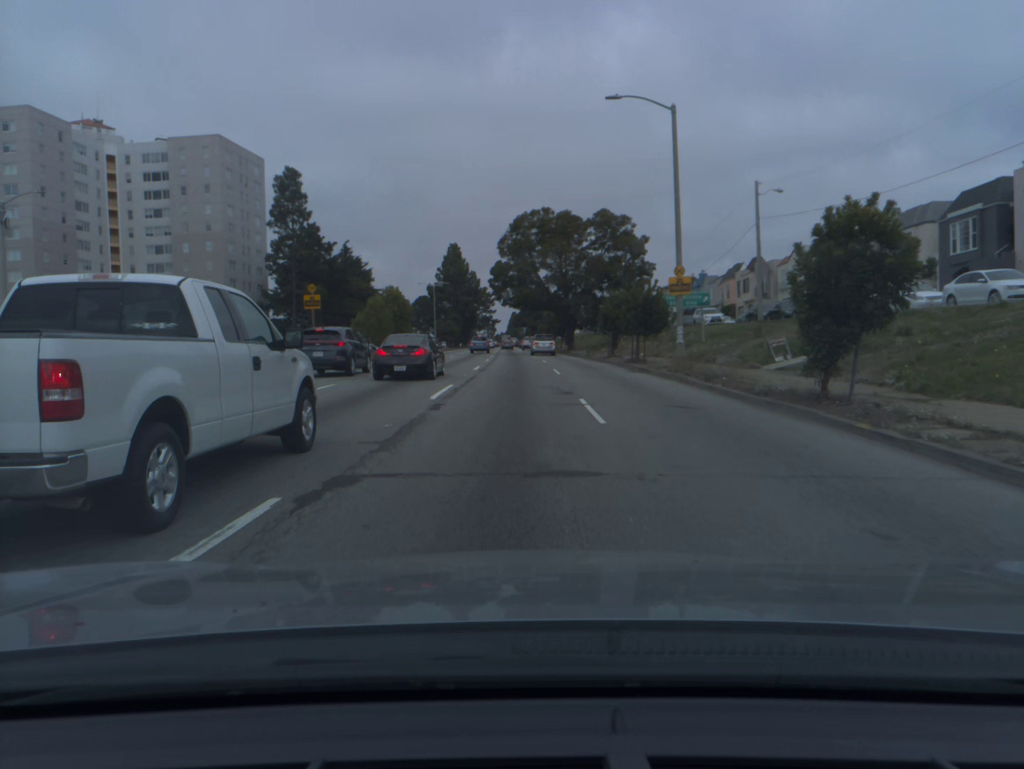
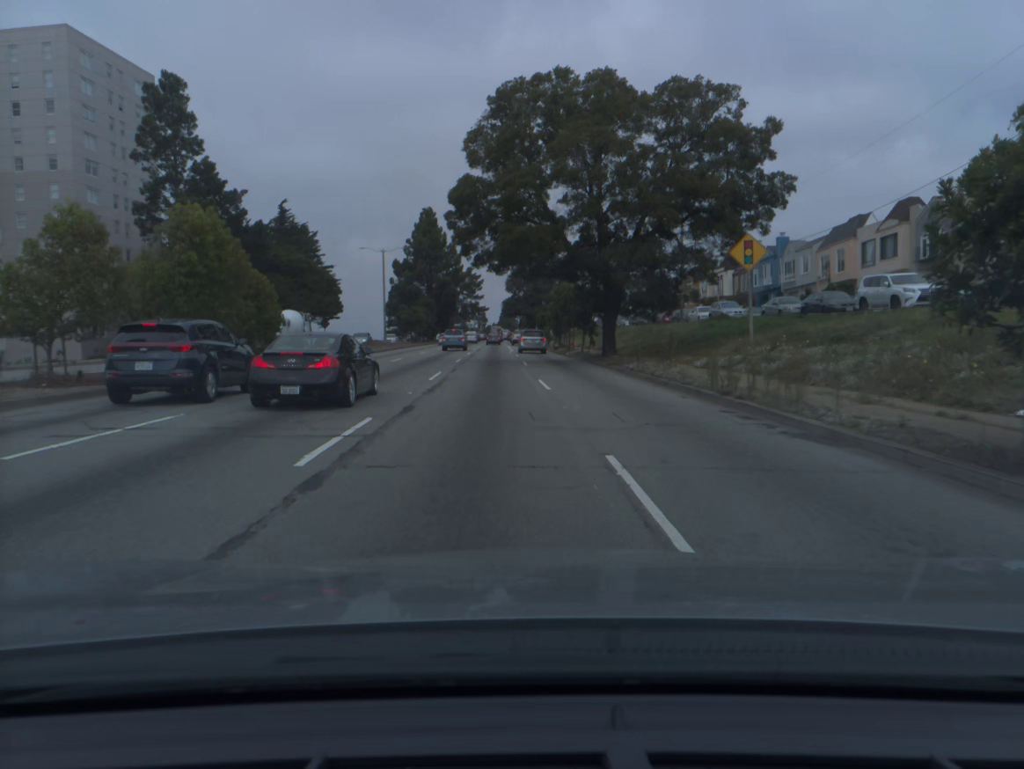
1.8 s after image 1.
(-0.1, +37.8) m; 0°
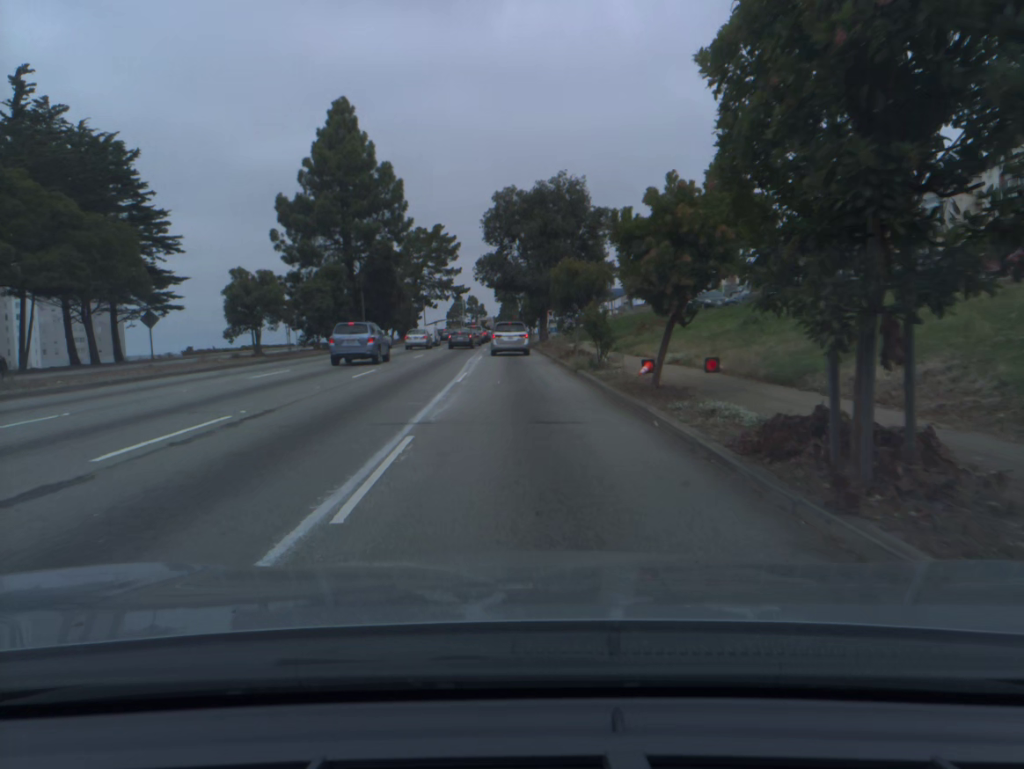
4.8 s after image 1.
(+0.4, +58.1) m; 0°
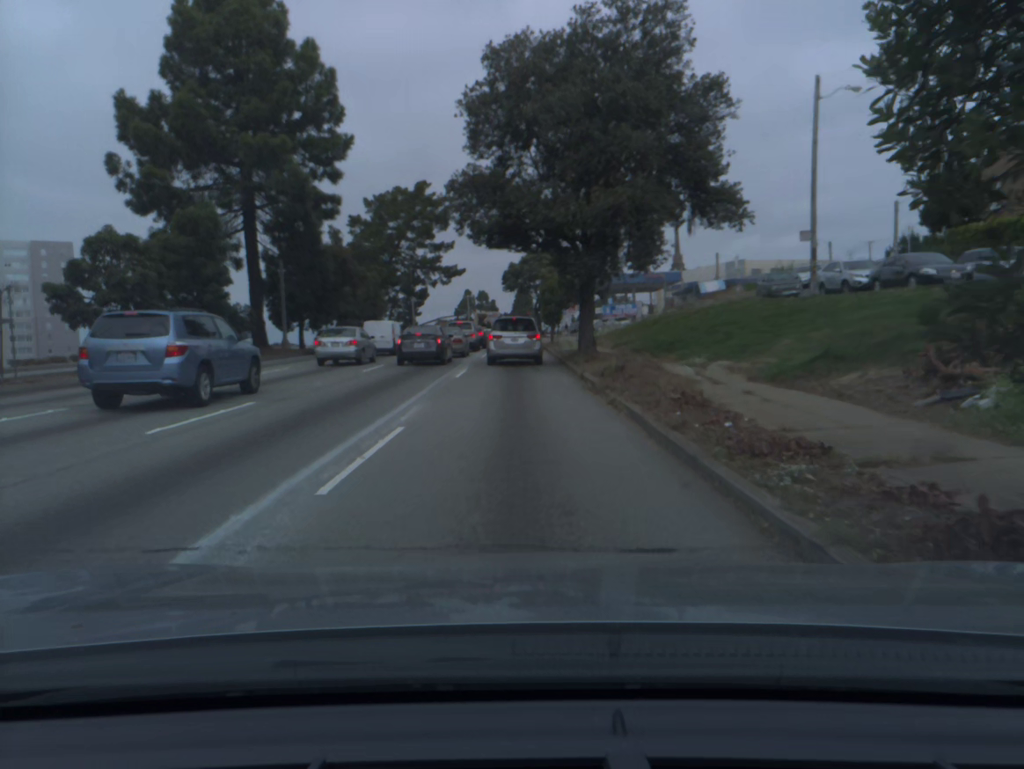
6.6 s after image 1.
(-0.3, +29.0) m; -1°
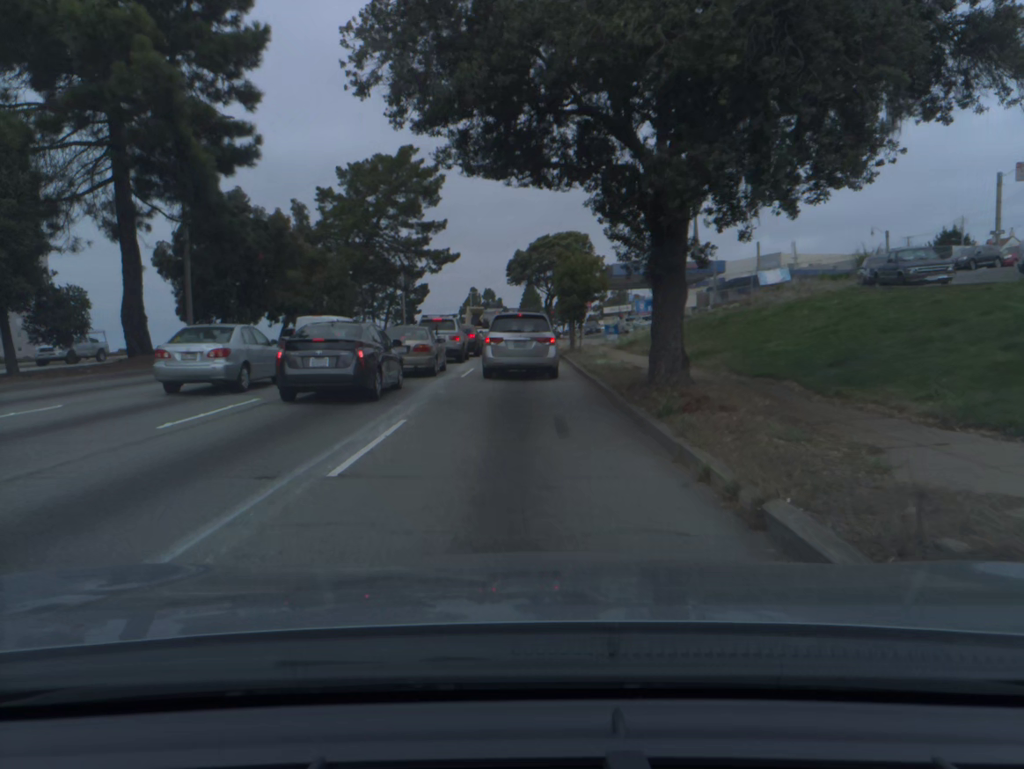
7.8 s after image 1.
(-0.1, +14.7) m; -1°
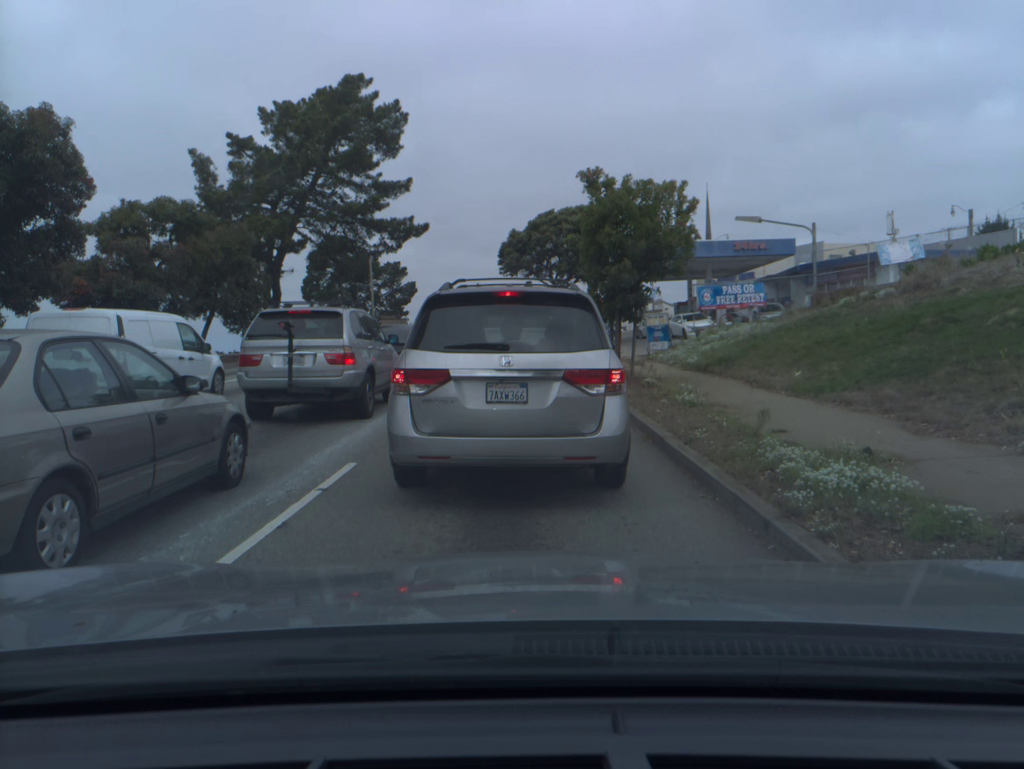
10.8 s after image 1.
(0.0, +18.1) m; 0°
